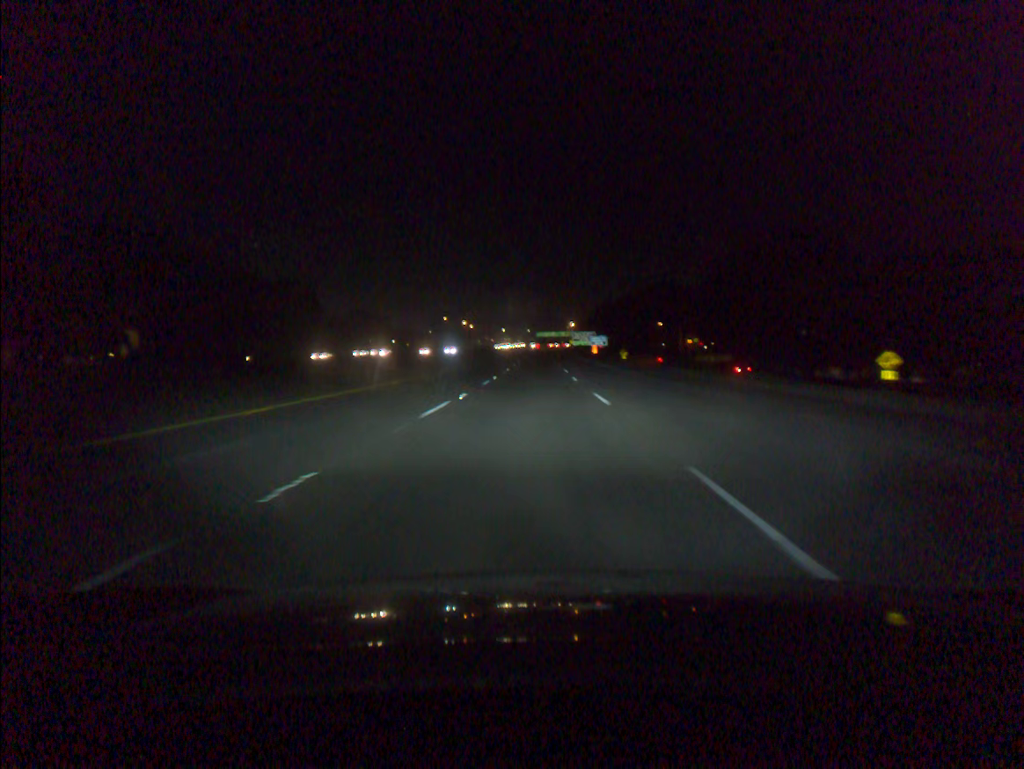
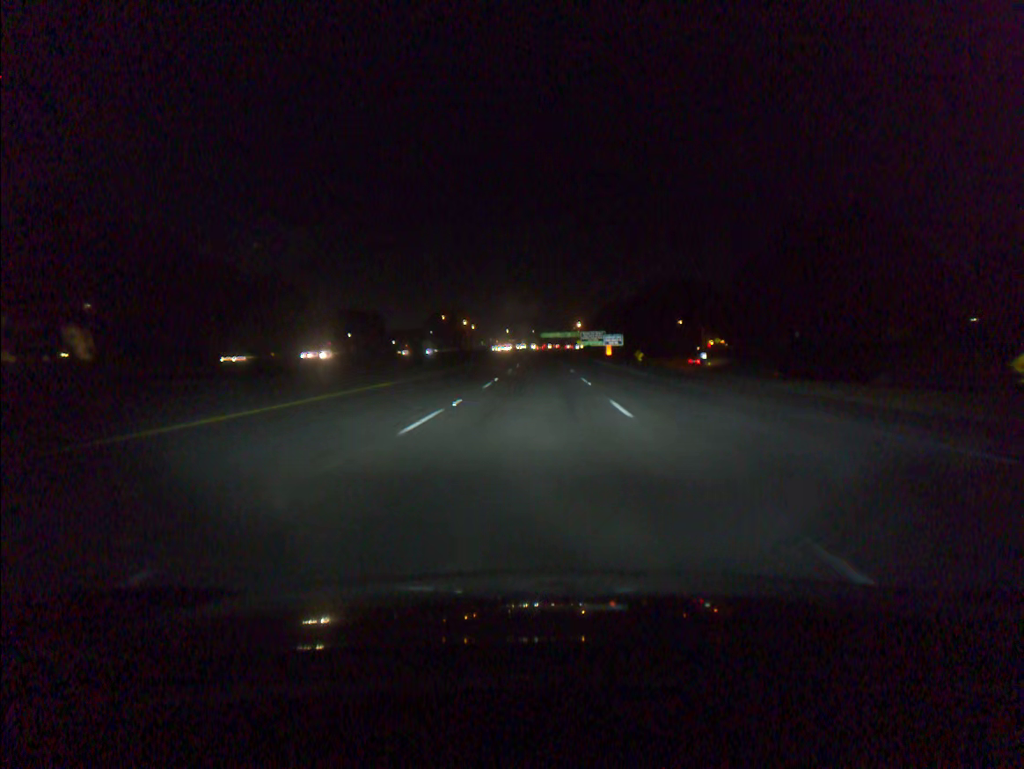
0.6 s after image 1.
(-0.1, +18.4) m; 0°
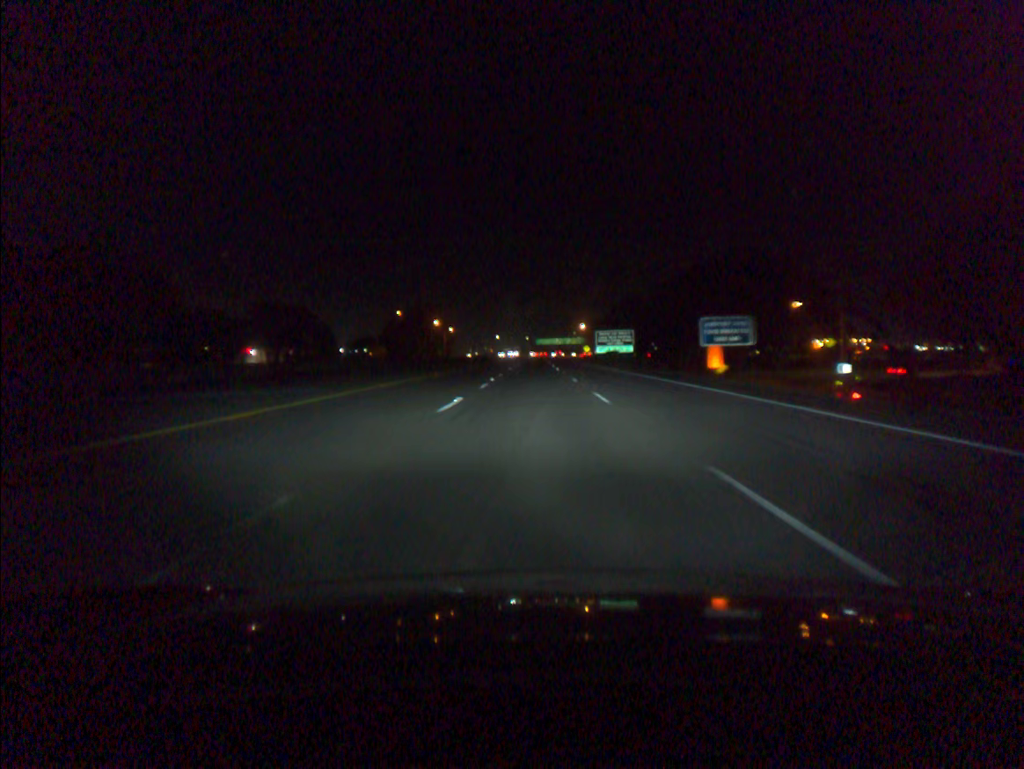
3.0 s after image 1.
(+0.2, +73.5) m; 0°
